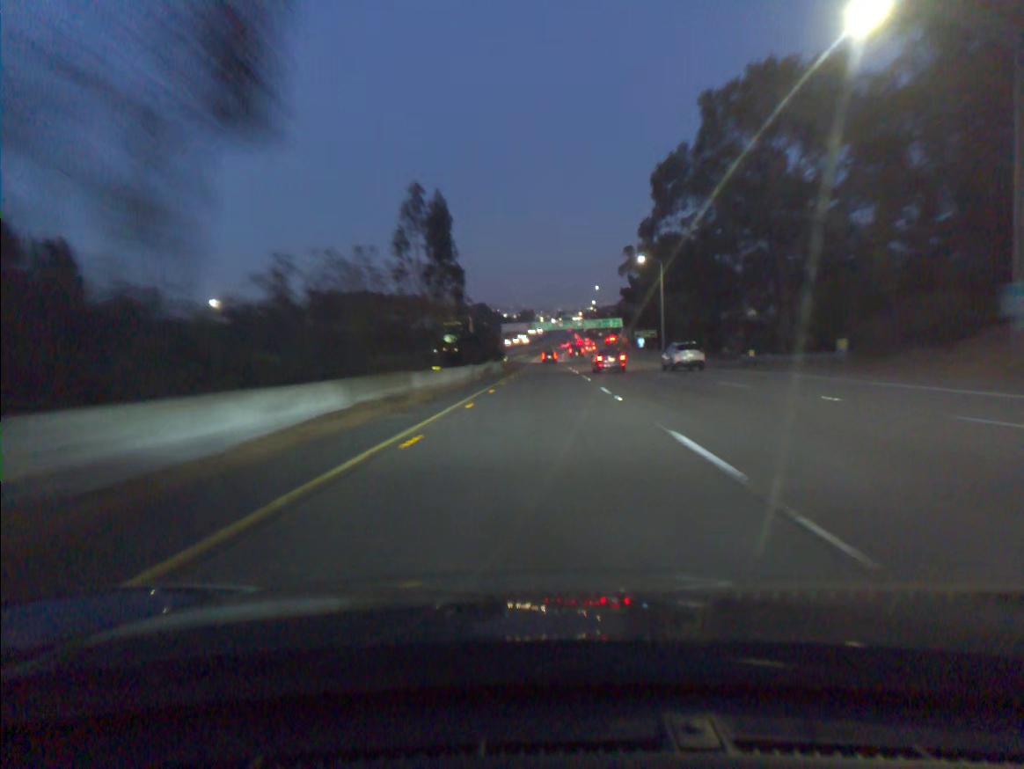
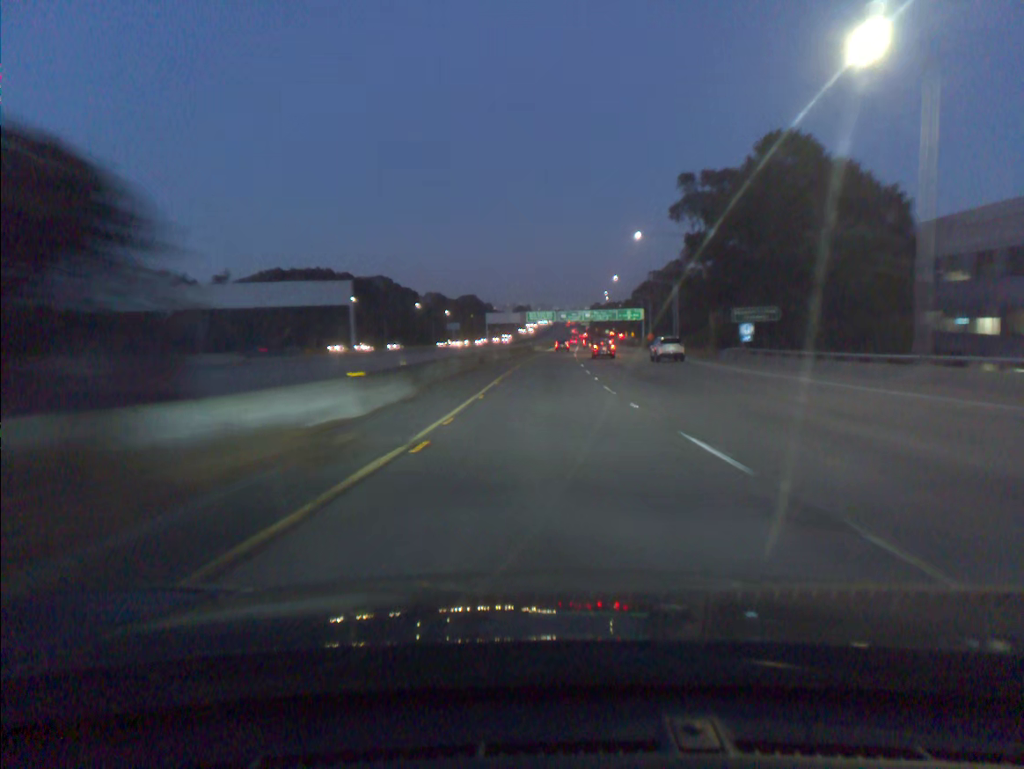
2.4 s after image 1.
(+0.3, +60.5) m; 0°
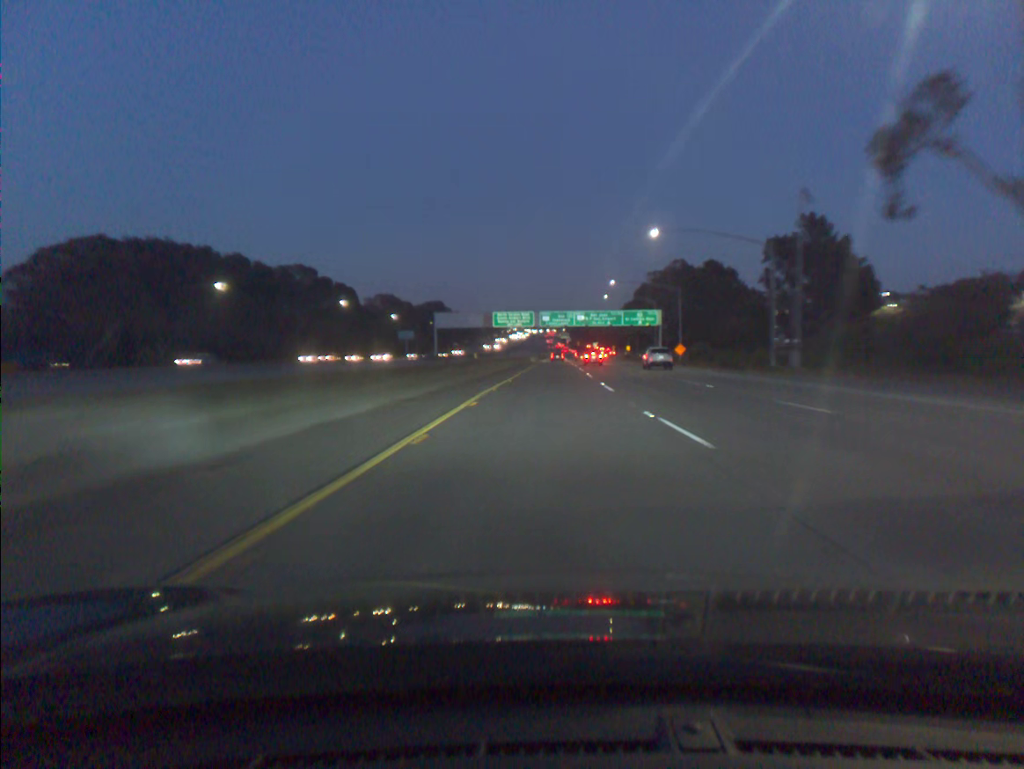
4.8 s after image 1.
(+0.7, +62.7) m; +2°
